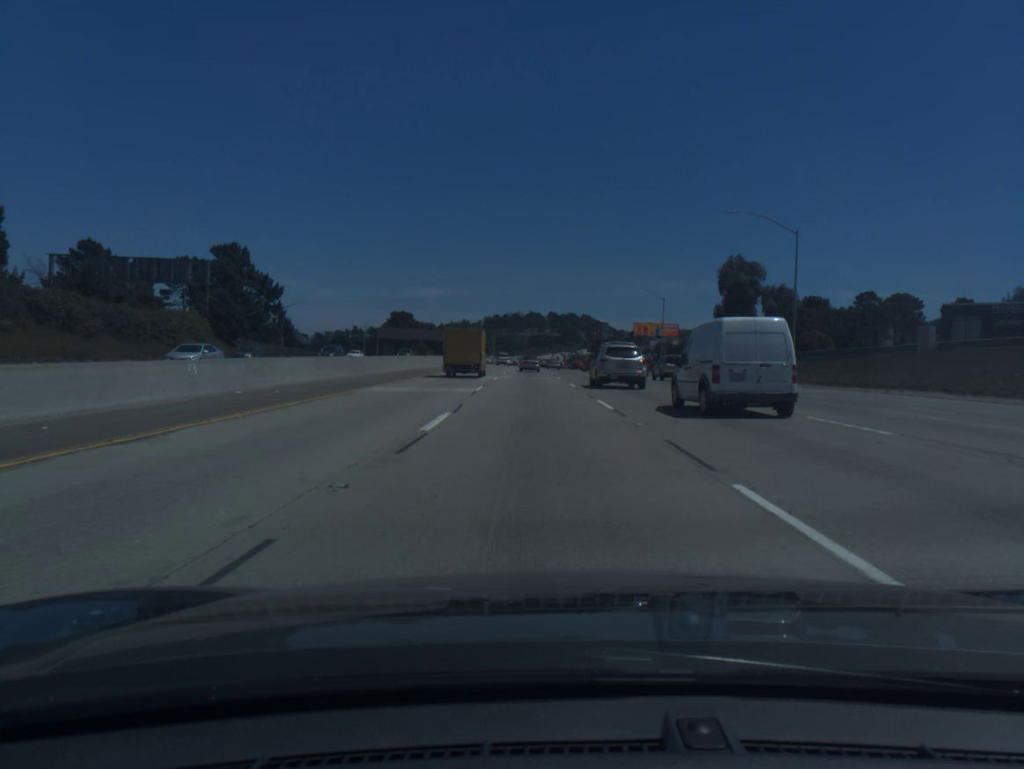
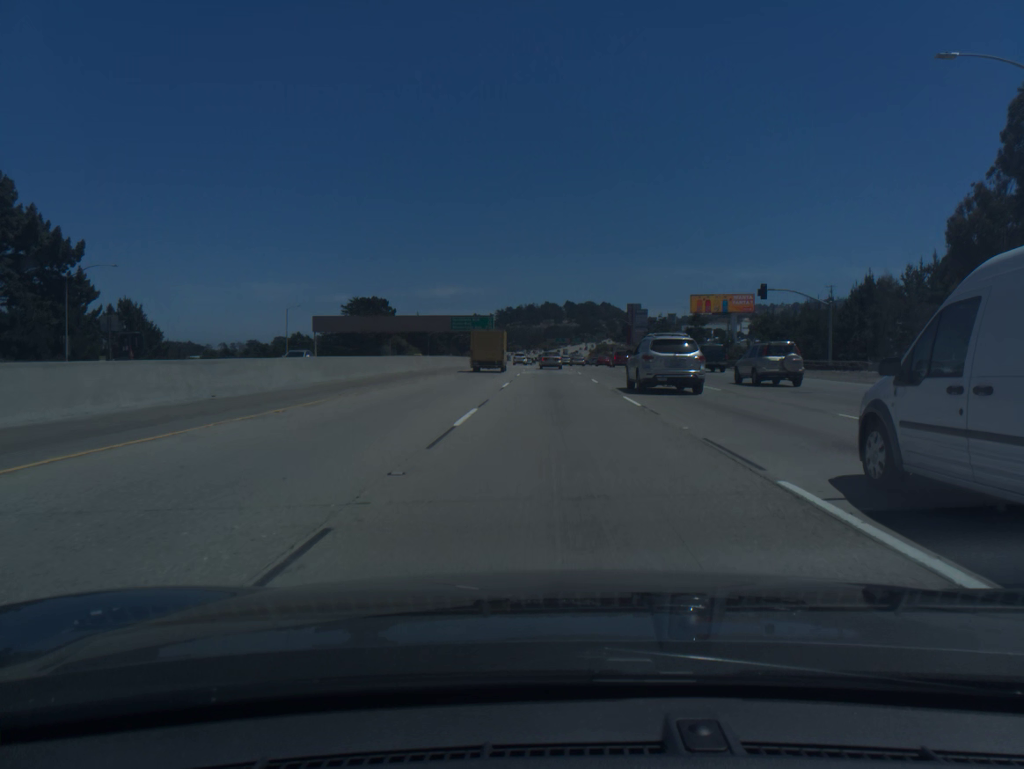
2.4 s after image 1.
(-1.9, +72.8) m; -1°
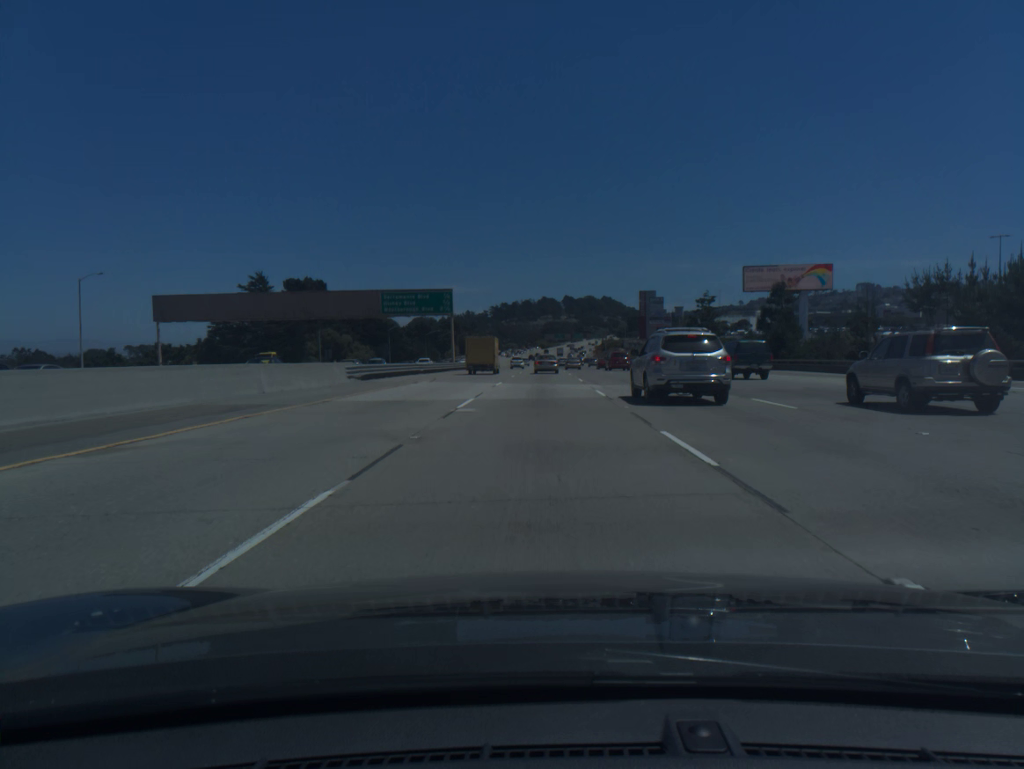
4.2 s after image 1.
(+0.4, +53.6) m; 0°
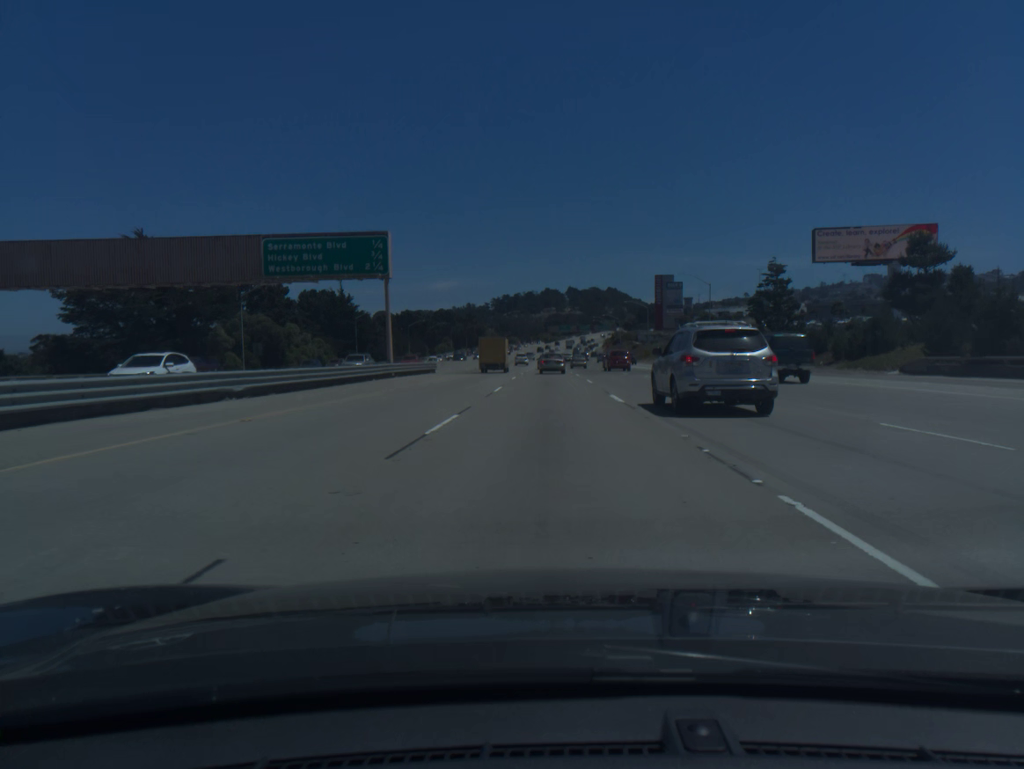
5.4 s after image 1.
(-0.1, +35.0) m; 0°
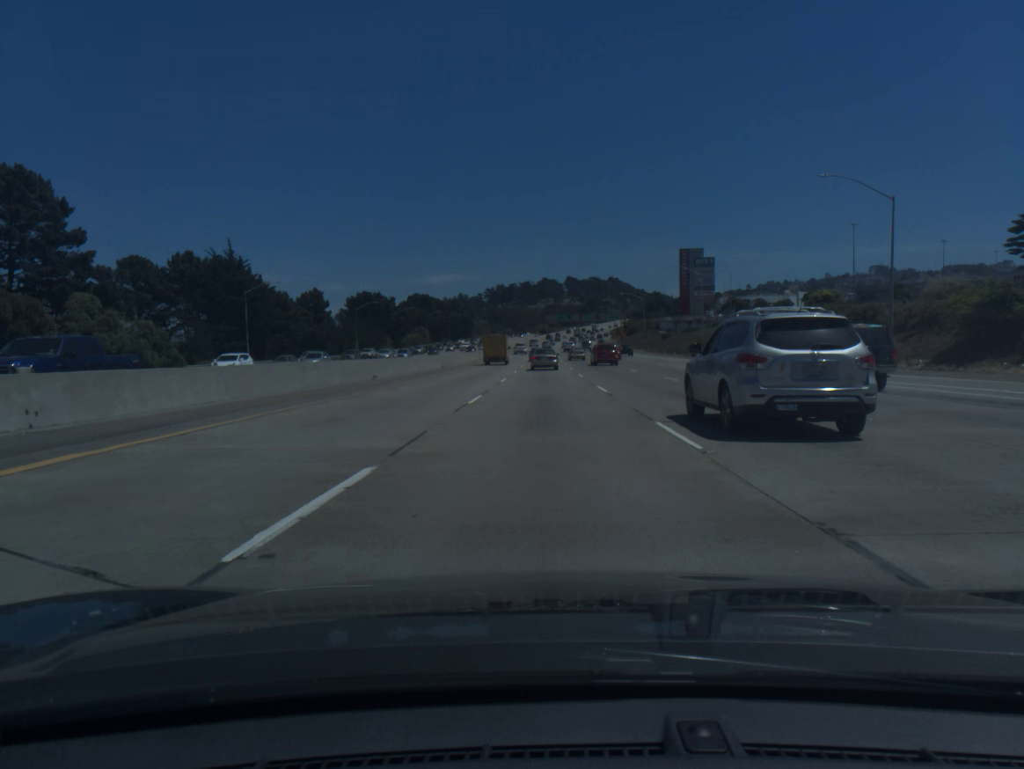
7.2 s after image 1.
(+0.1, +51.5) m; 0°
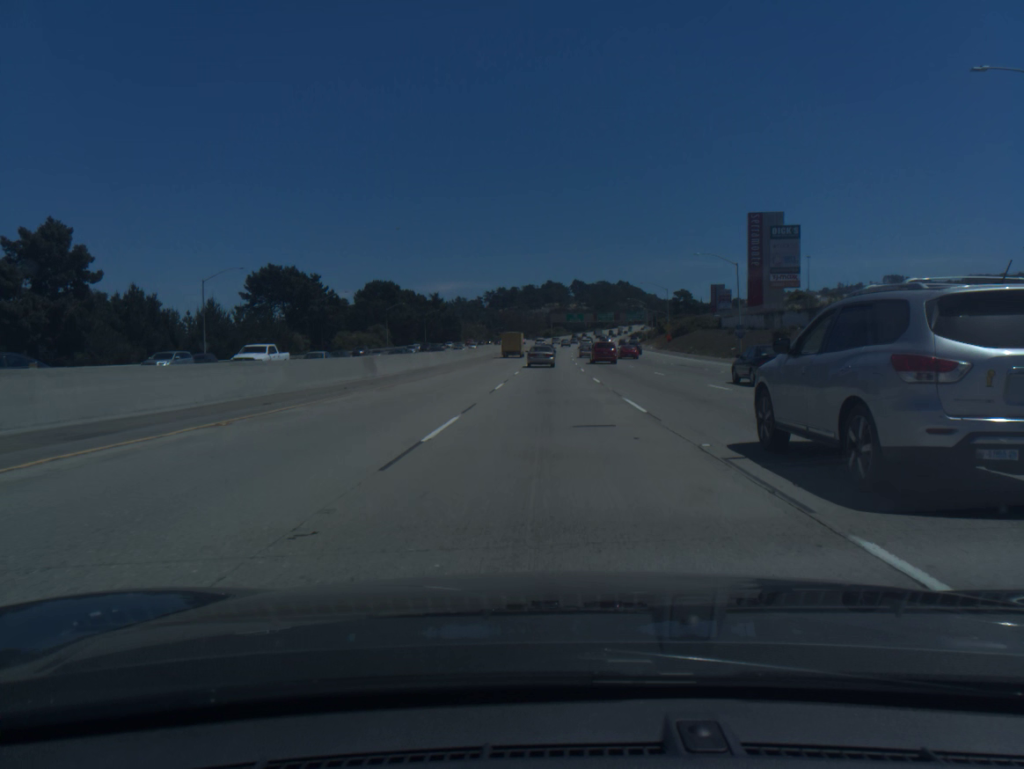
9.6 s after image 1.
(-0.2, +67.0) m; 0°
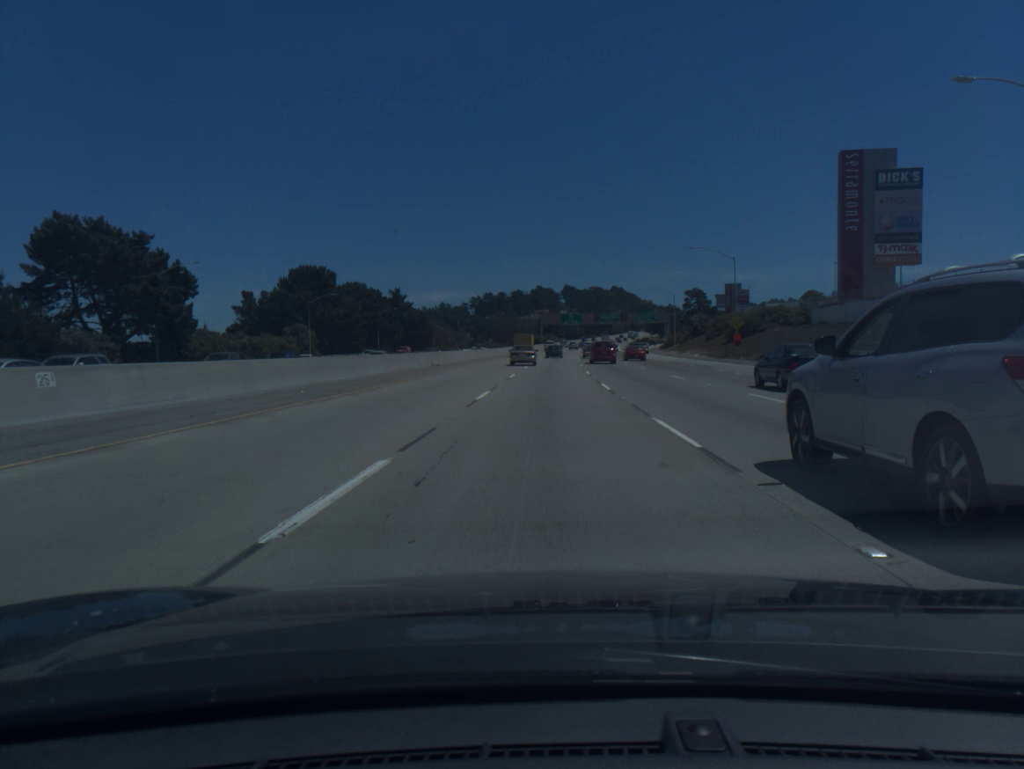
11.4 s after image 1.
(+0.3, +49.8) m; +1°
